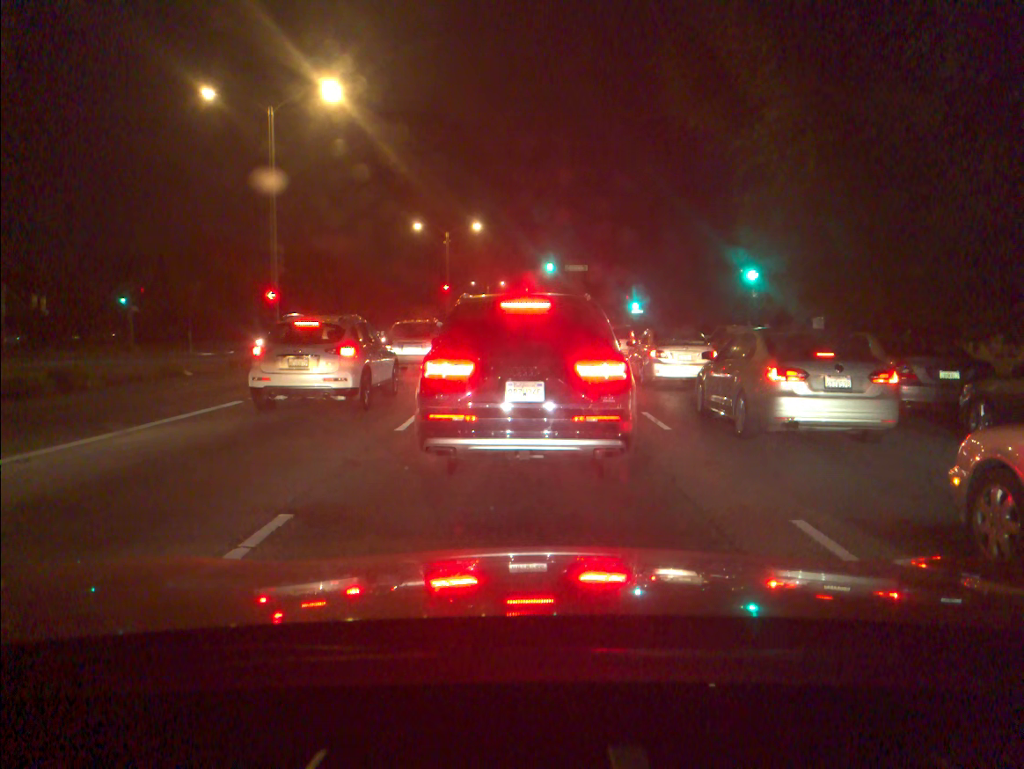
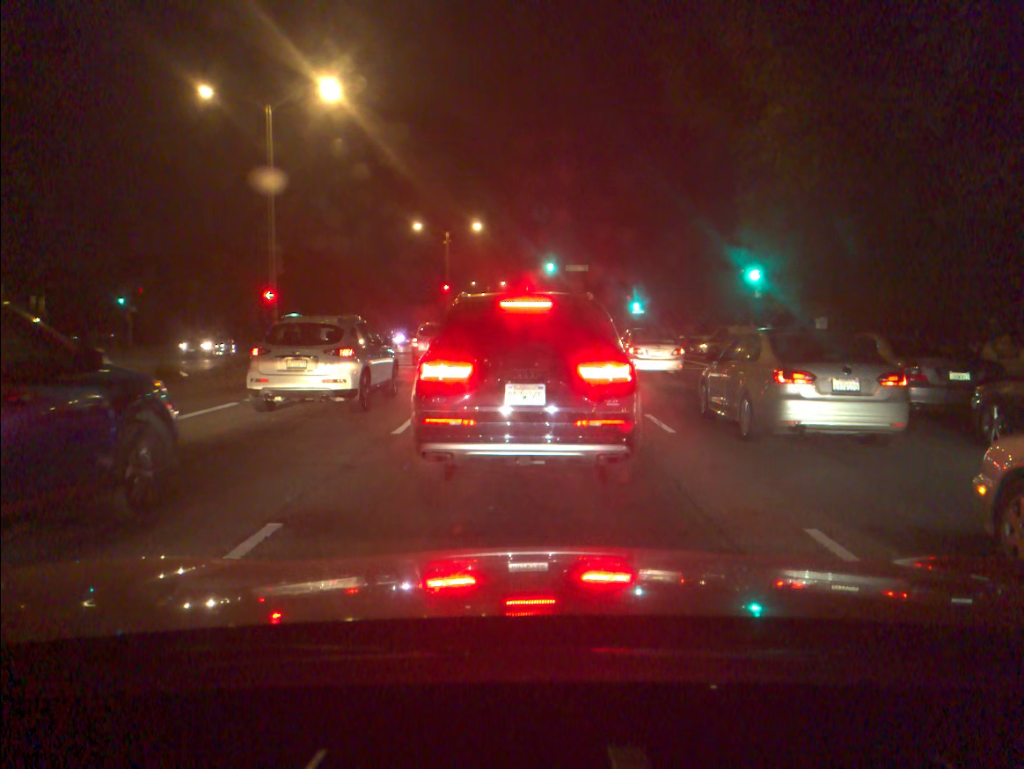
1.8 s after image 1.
(0.0, +0.3) m; 0°
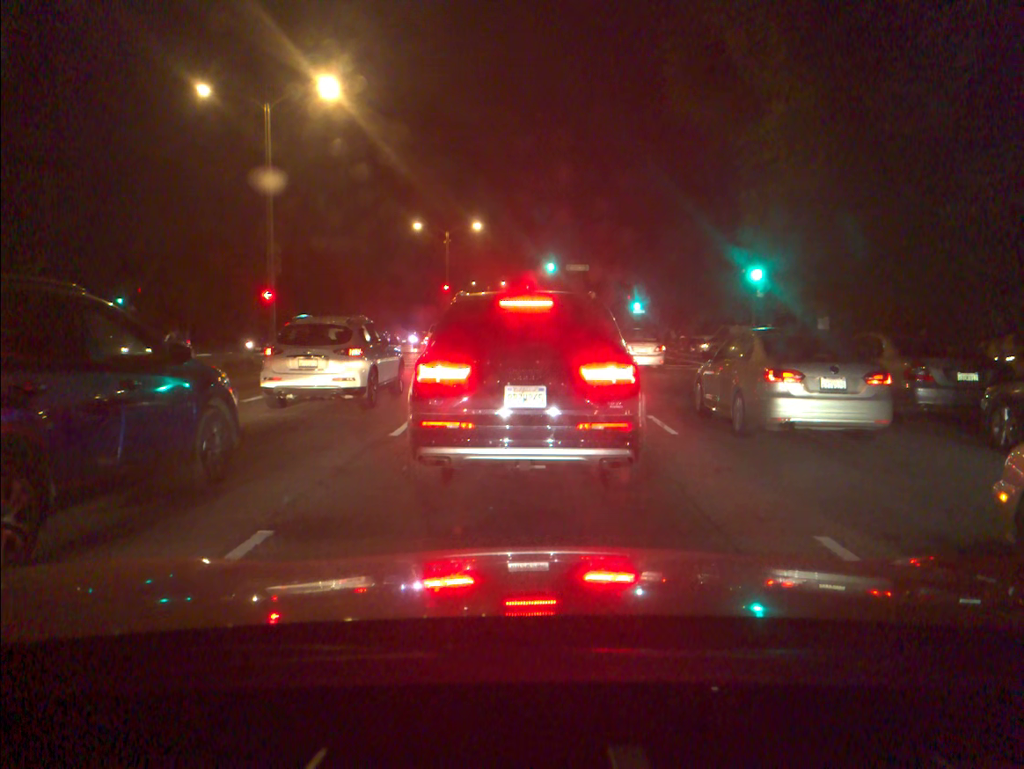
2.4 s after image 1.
(0.0, +0.2) m; 0°
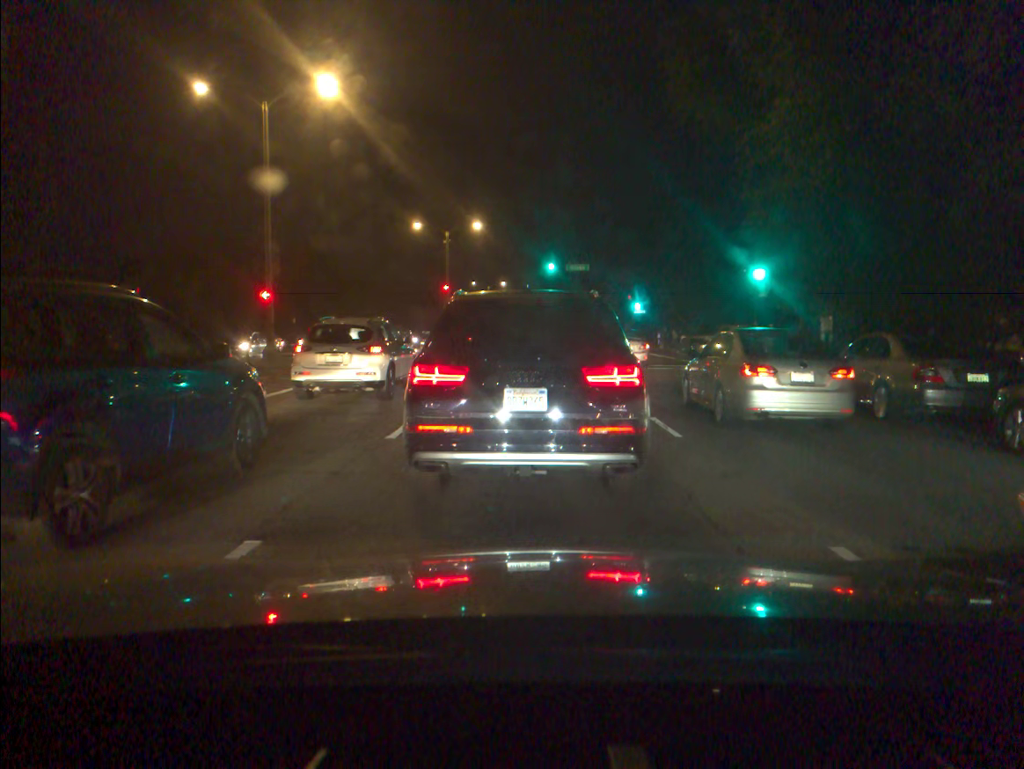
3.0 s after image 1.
(0.0, +0.2) m; 0°
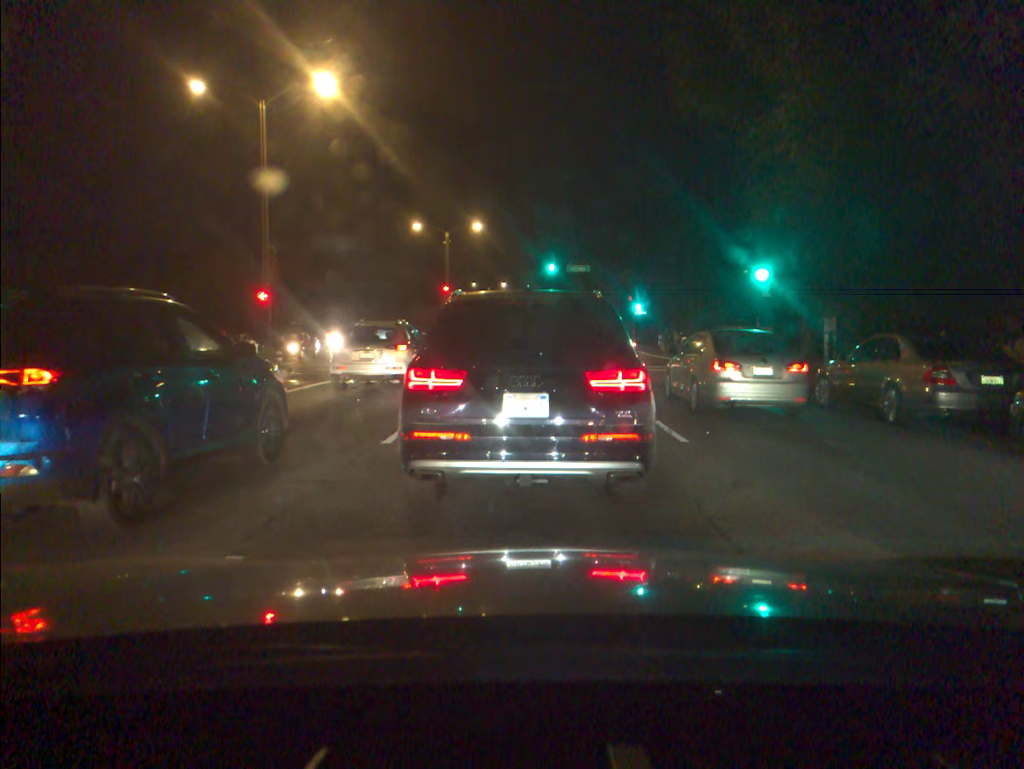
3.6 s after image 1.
(0.0, +0.3) m; 0°
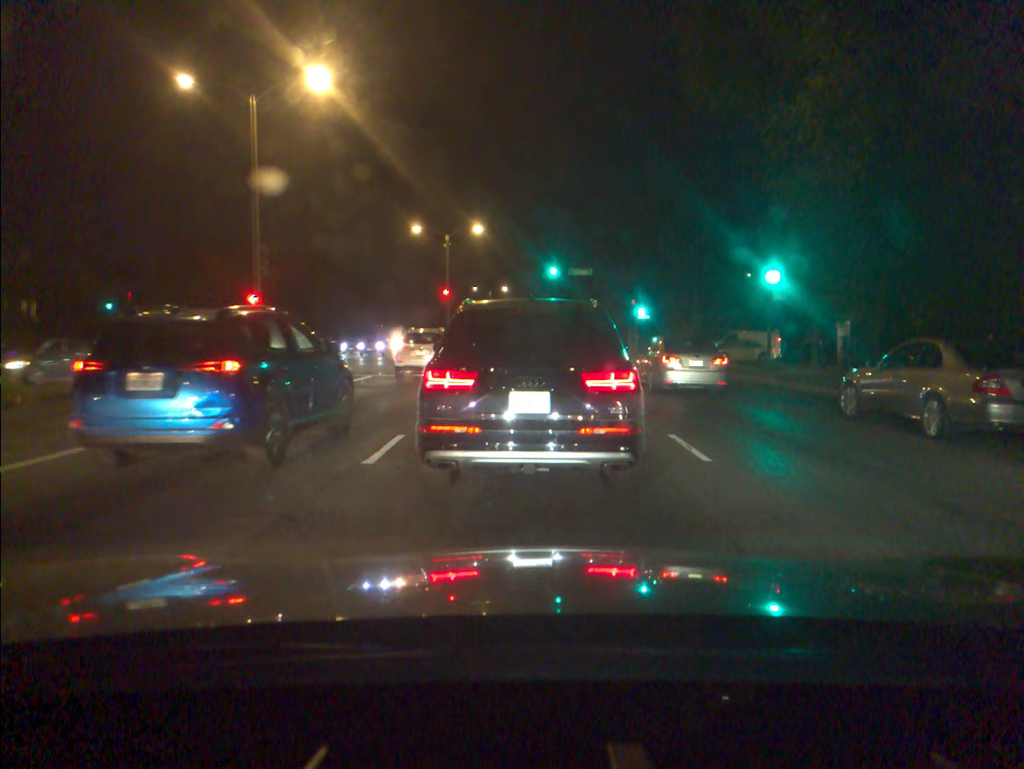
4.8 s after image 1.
(0.0, +1.2) m; 0°
